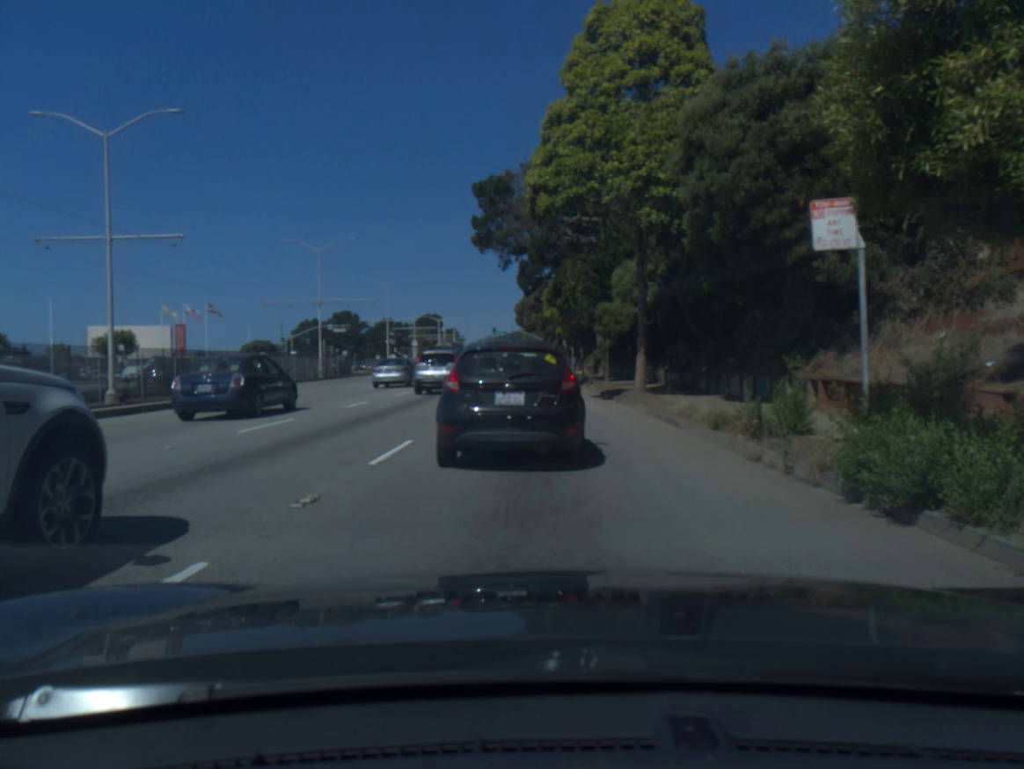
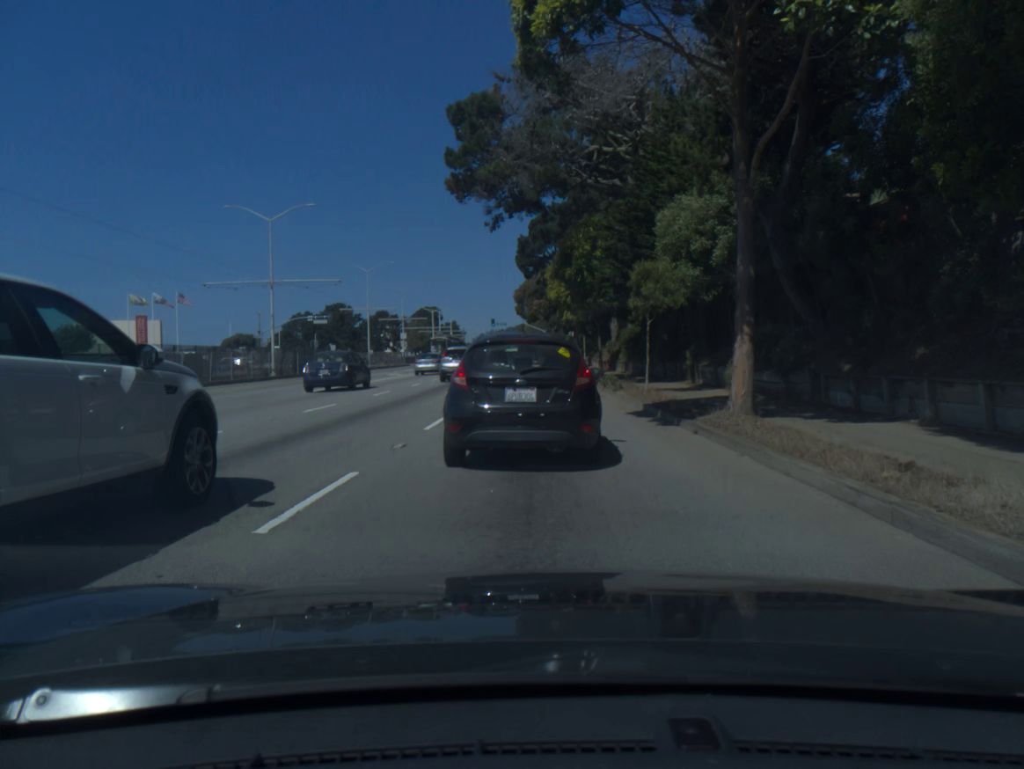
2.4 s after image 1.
(0.0, +11.0) m; 0°
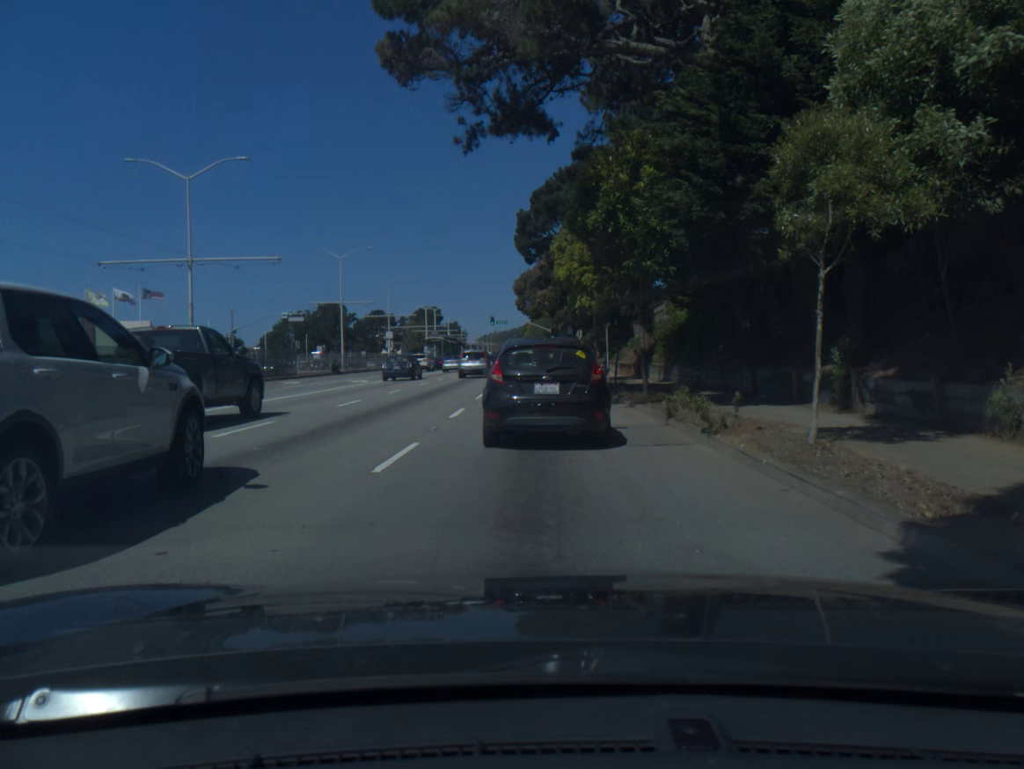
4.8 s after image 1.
(-0.1, +12.0) m; 0°
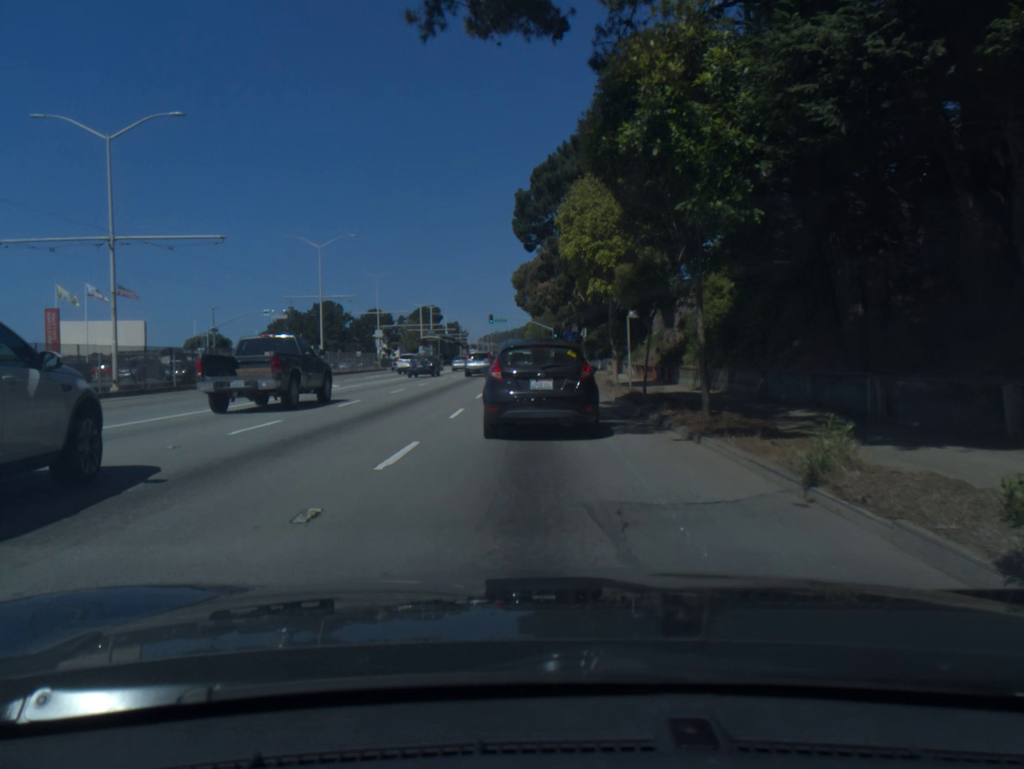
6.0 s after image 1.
(0.0, +6.9) m; 0°
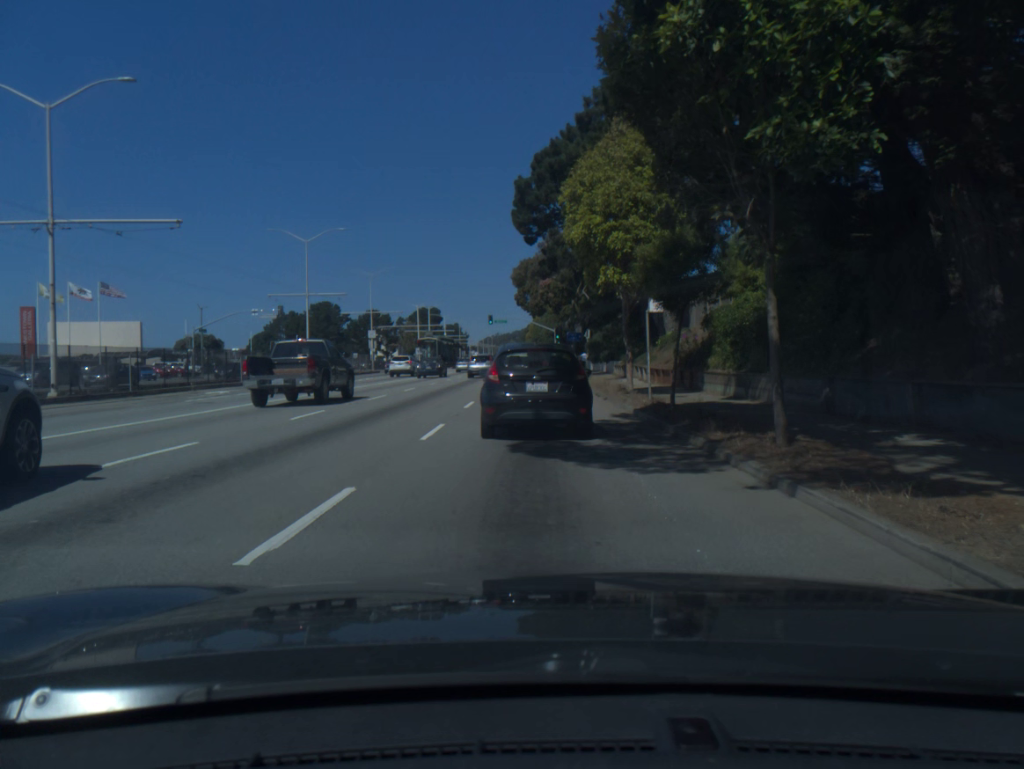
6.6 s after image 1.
(0.0, +3.7) m; 0°
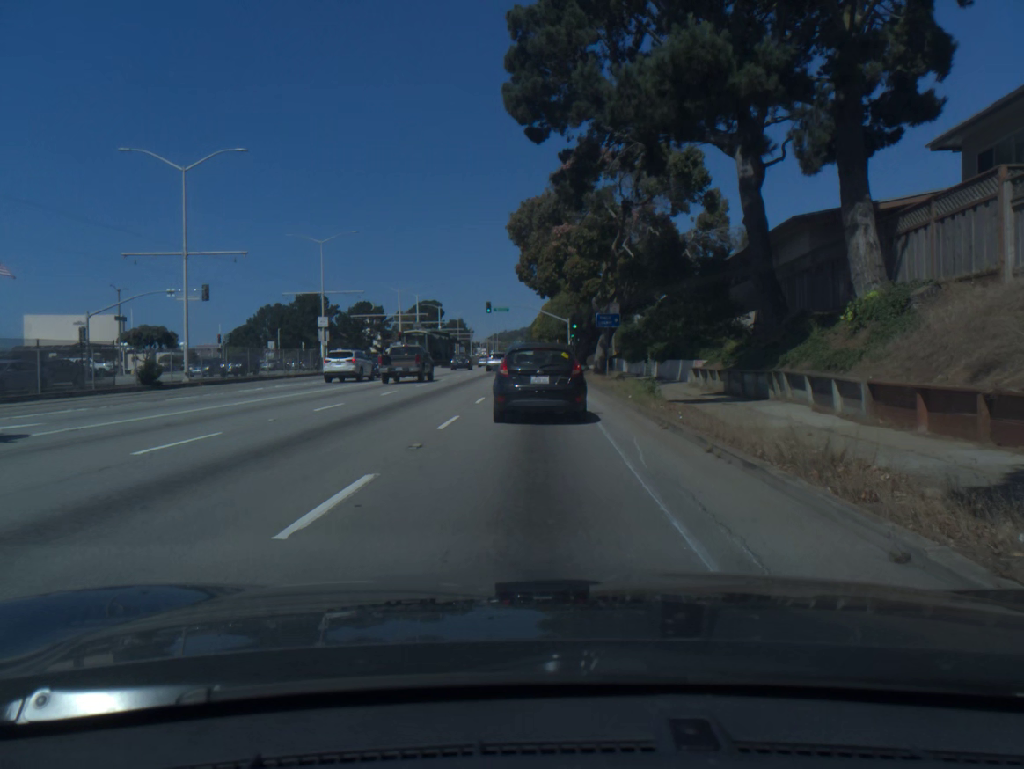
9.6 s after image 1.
(-0.2, +21.0) m; -1°
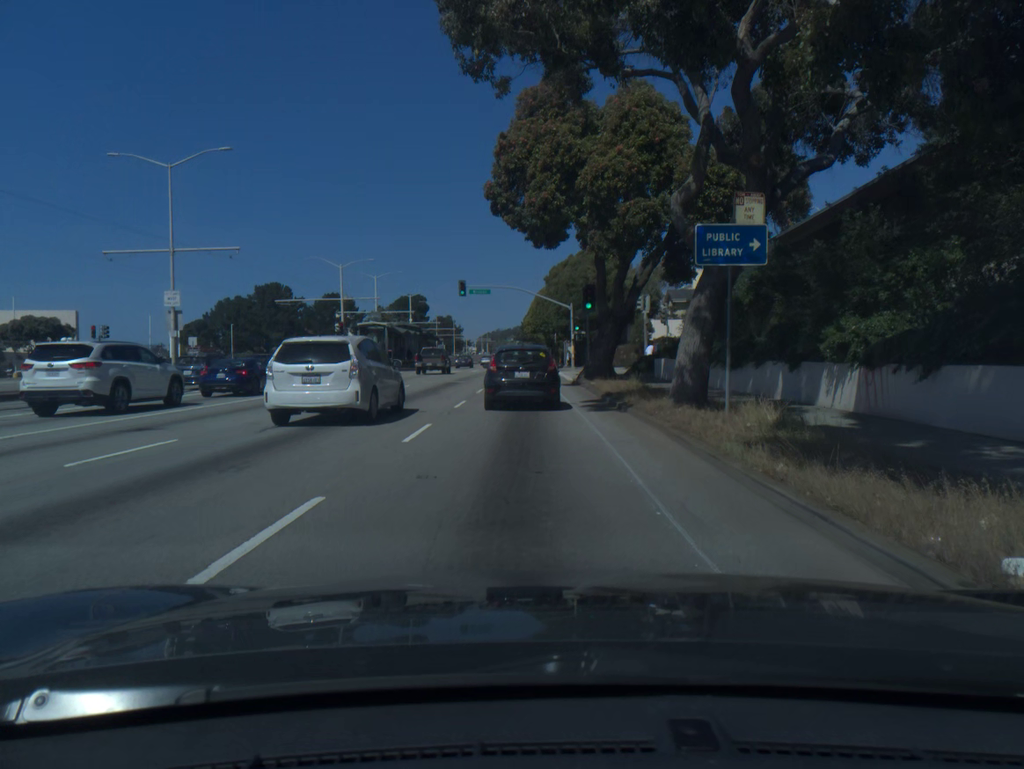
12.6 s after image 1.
(+0.2, +23.3) m; +1°
